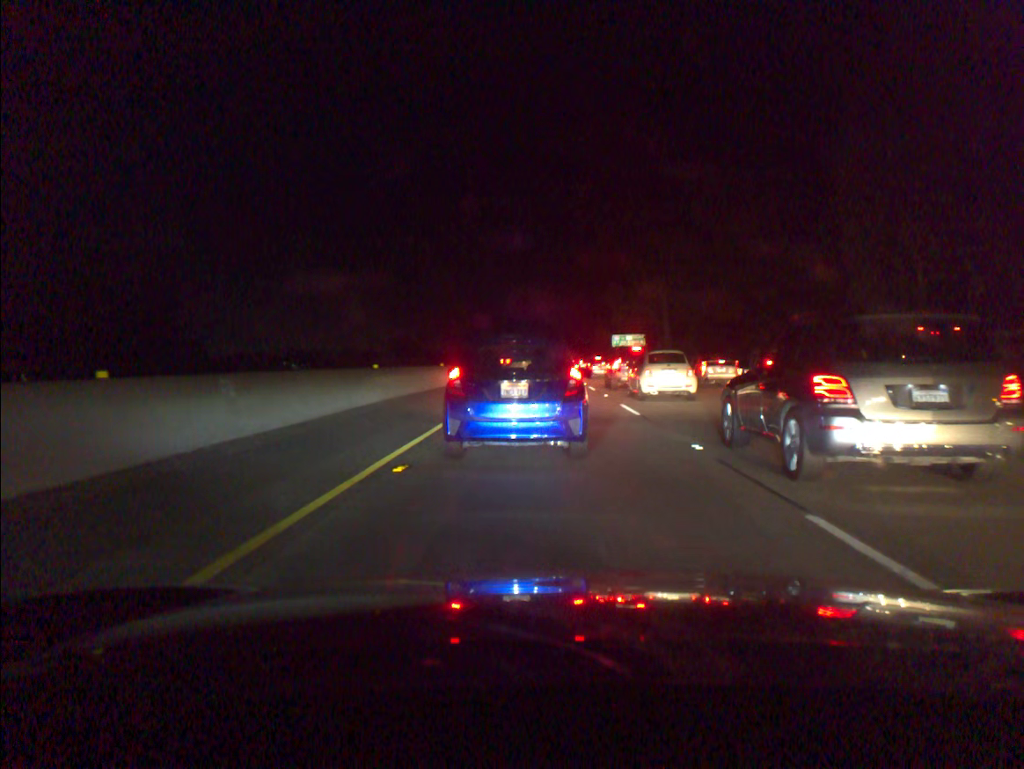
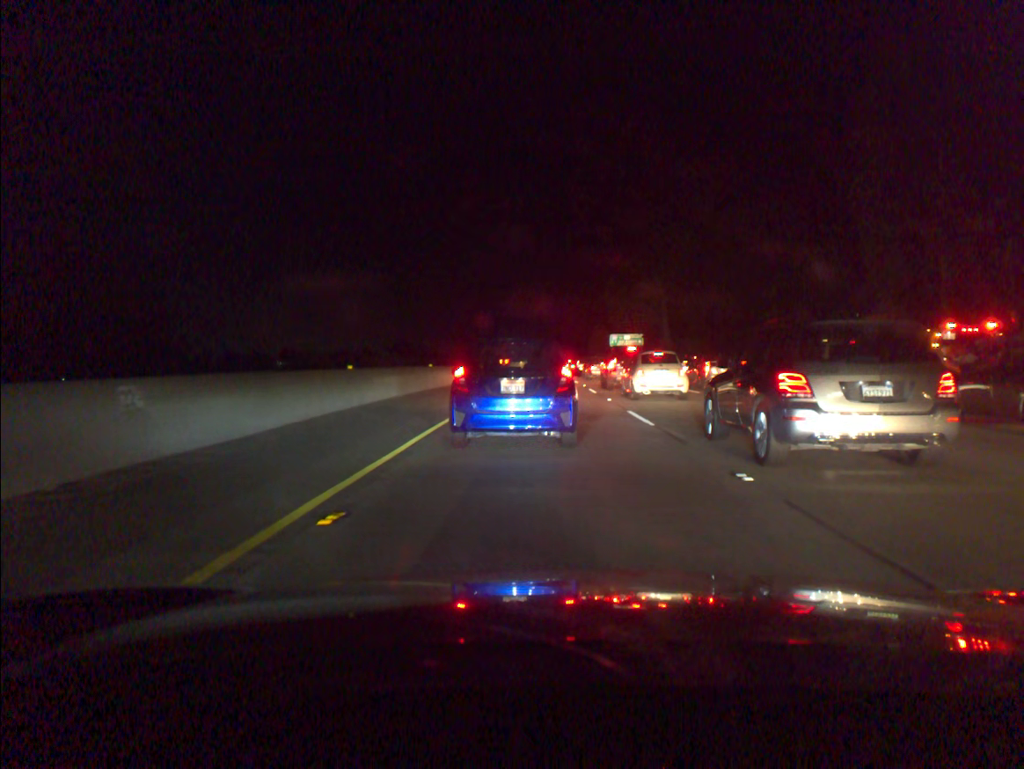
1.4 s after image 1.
(0.0, +2.6) m; +1°
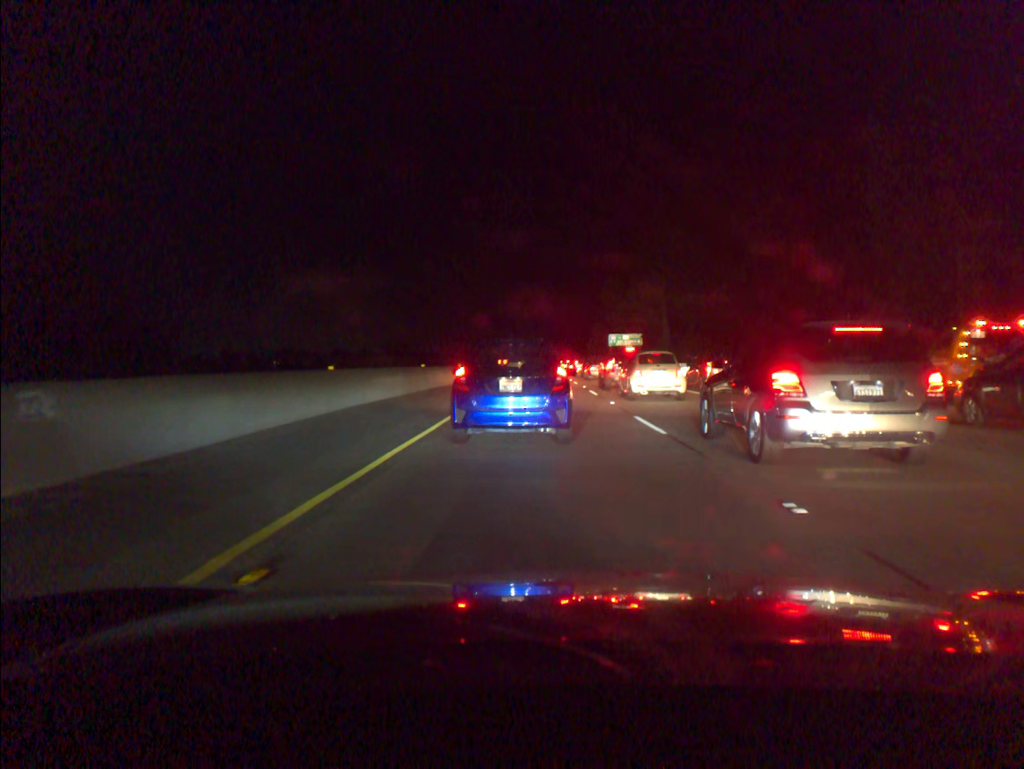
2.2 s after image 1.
(0.0, +1.6) m; 0°
